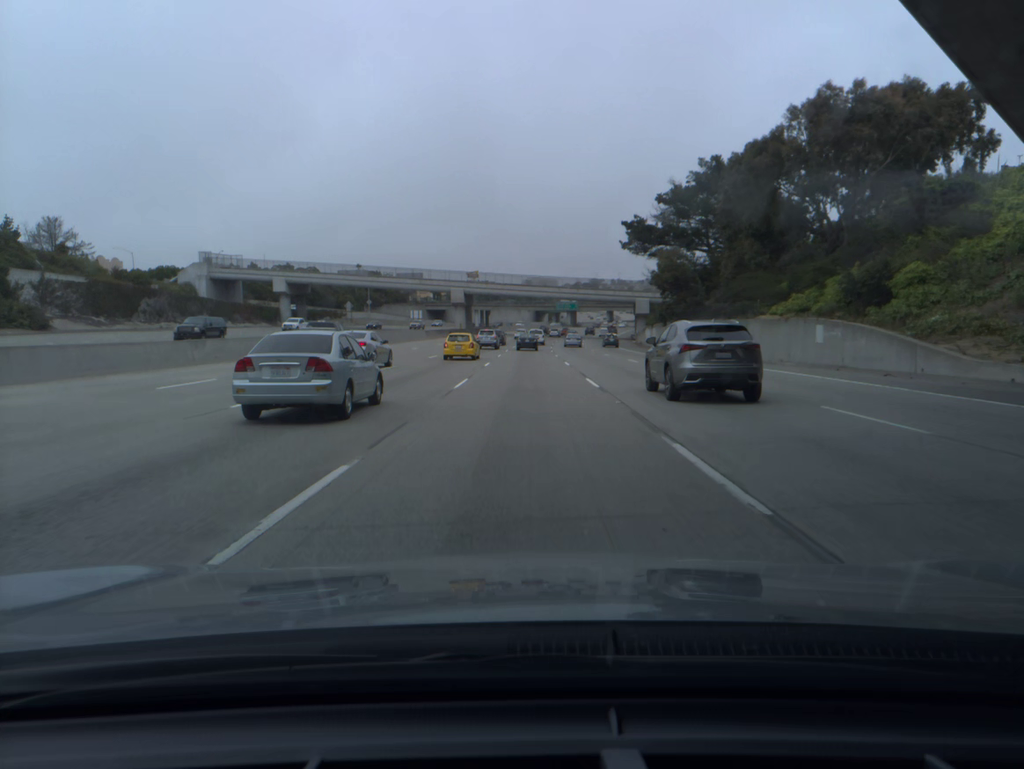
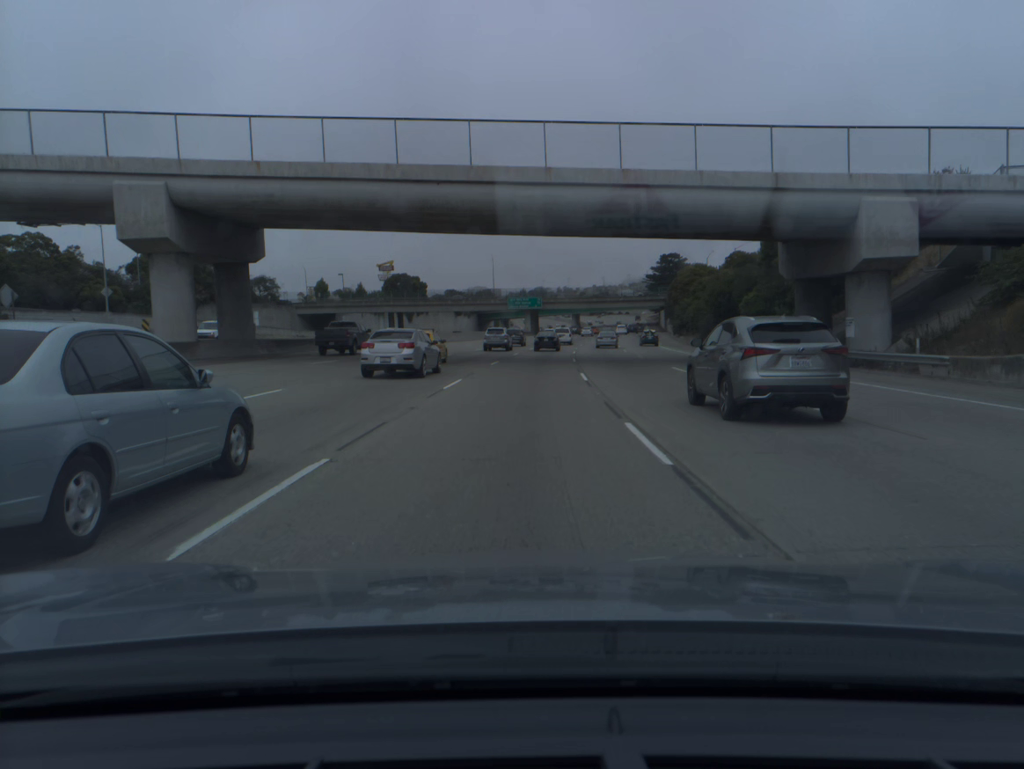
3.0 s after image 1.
(+2.1, +99.8) m; +4°
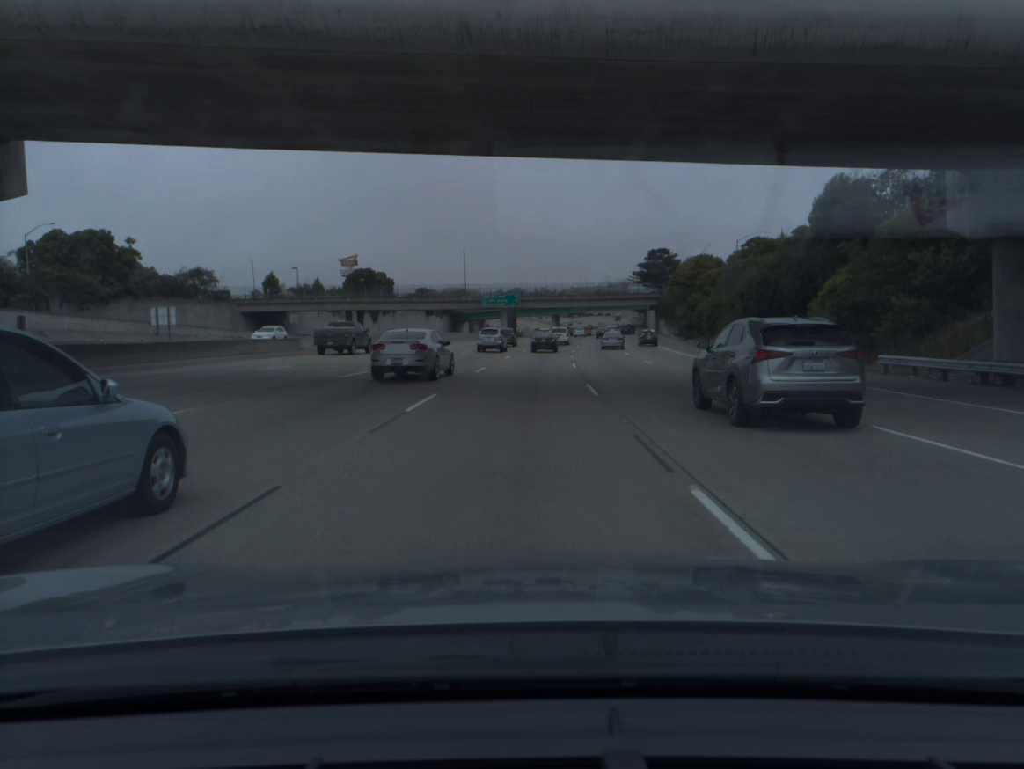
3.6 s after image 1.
(+0.3, +19.7) m; +2°
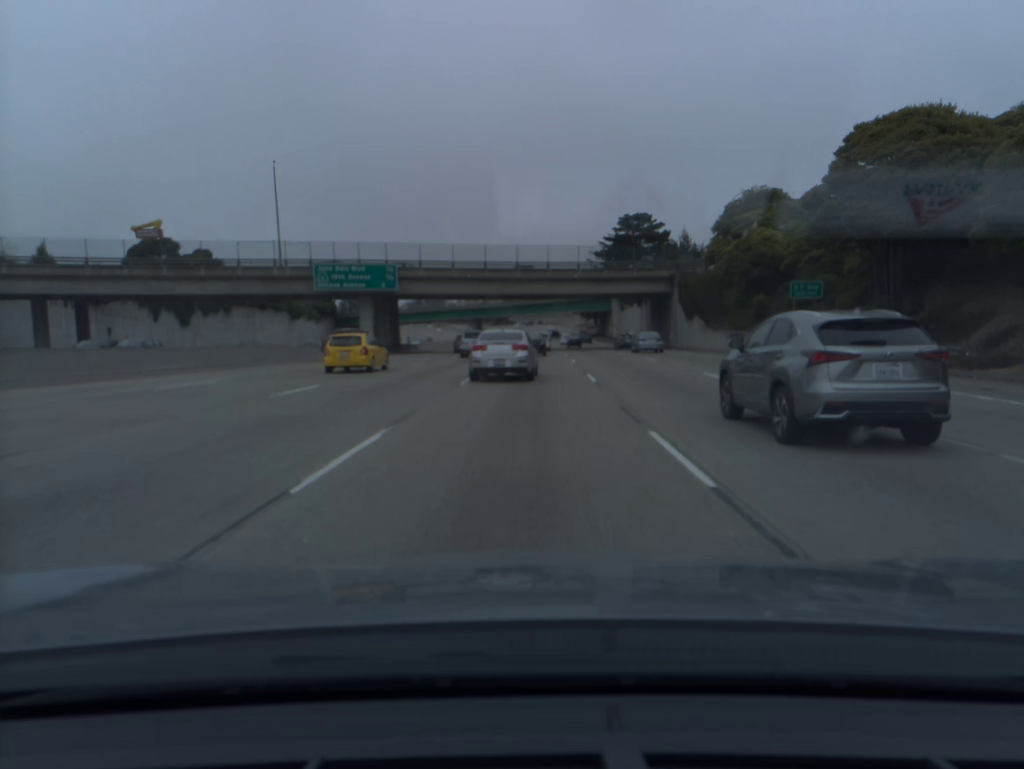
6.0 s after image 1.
(+4.1, +77.7) m; +6°
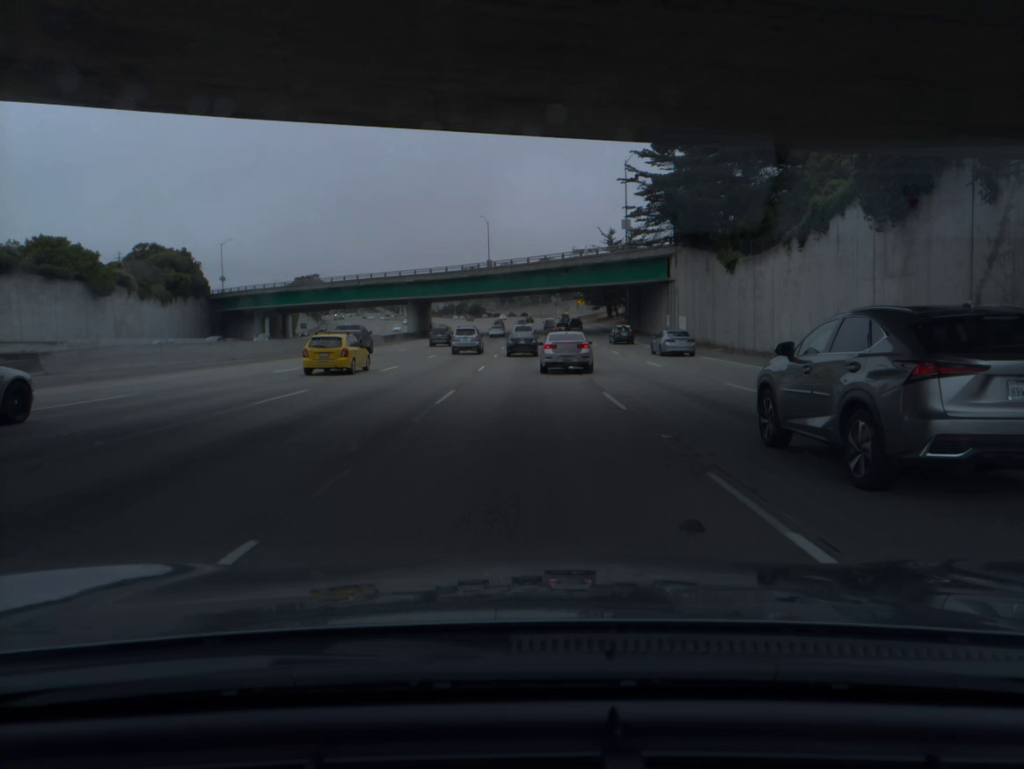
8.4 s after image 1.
(+1.8, +76.0) m; +1°
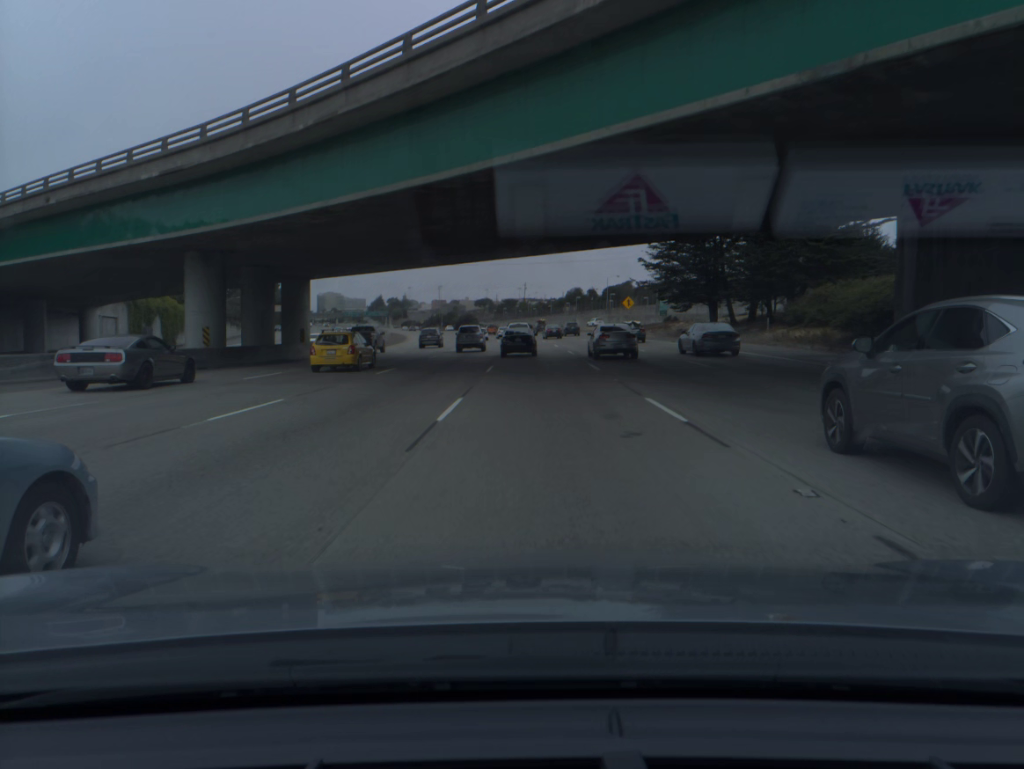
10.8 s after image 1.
(-0.2, +75.2) m; 0°
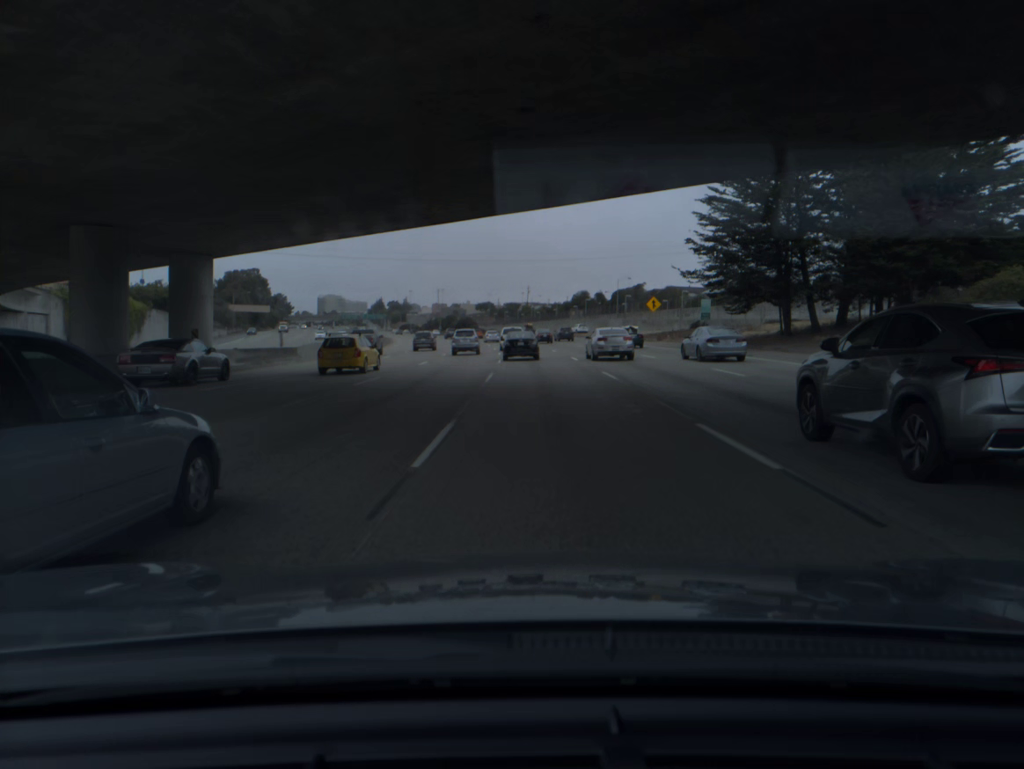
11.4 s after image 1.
(0.0, +18.0) m; 0°
